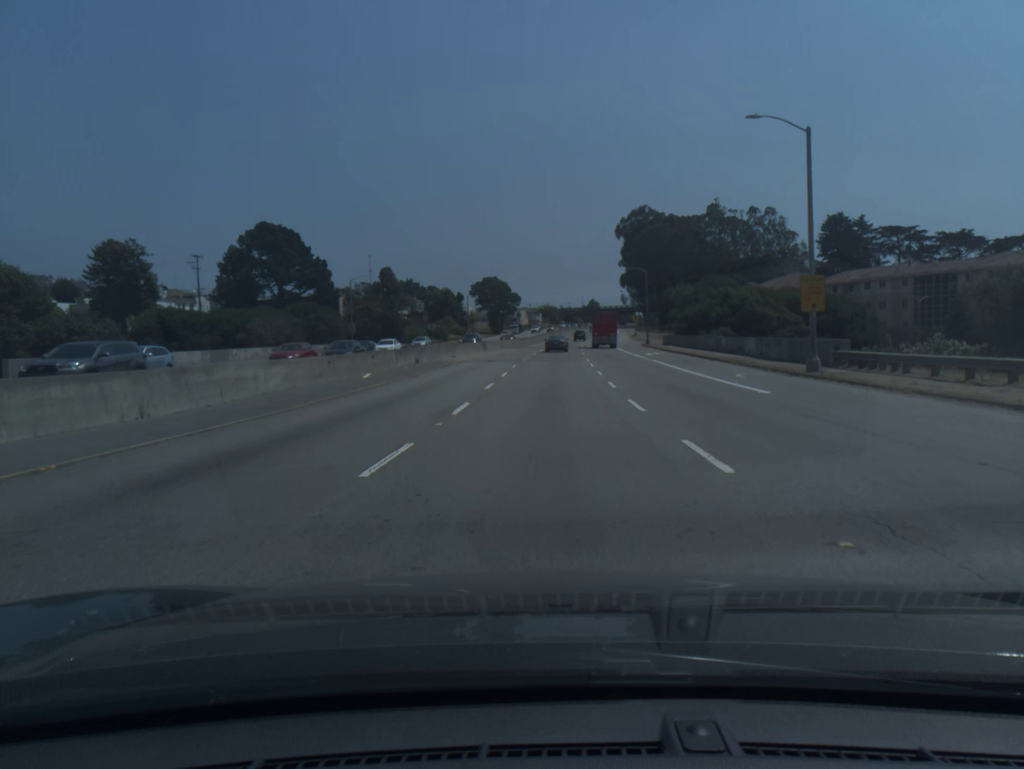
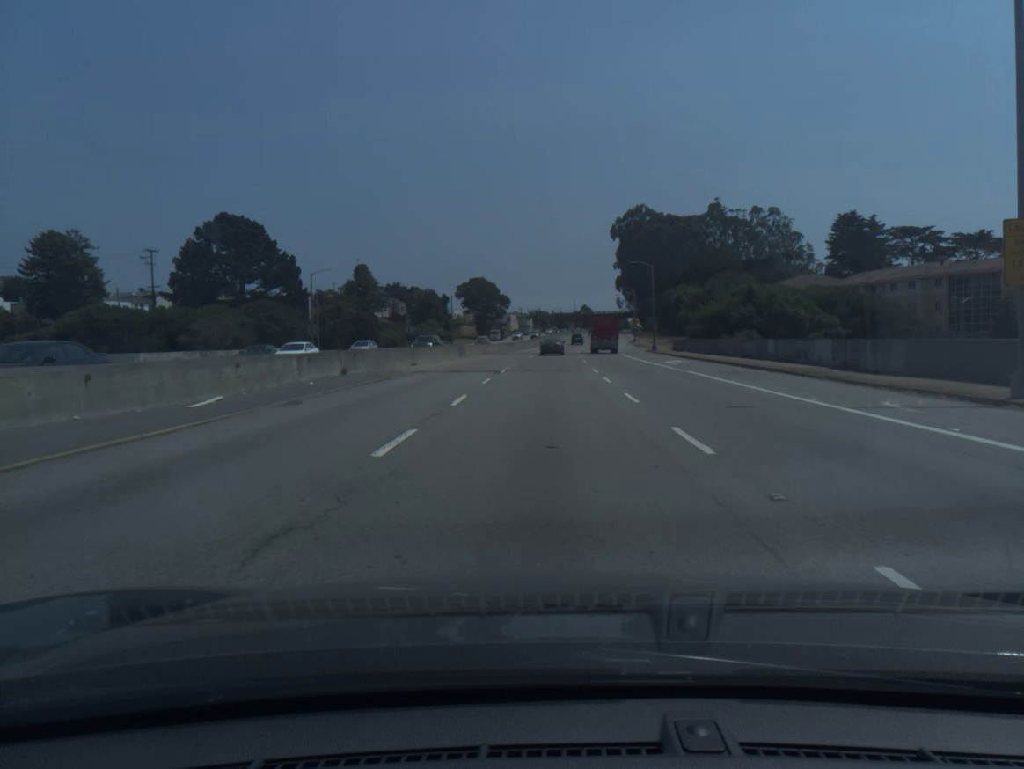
(+0.1, +13.8) m; +1°
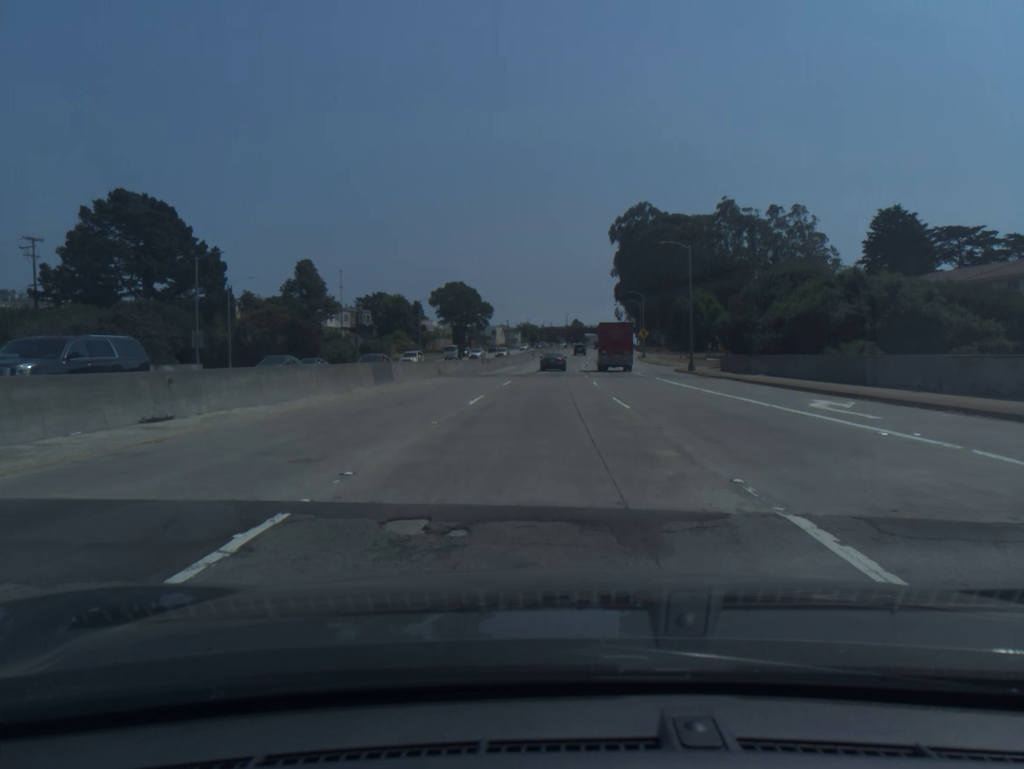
(+0.2, +27.2) m; +1°
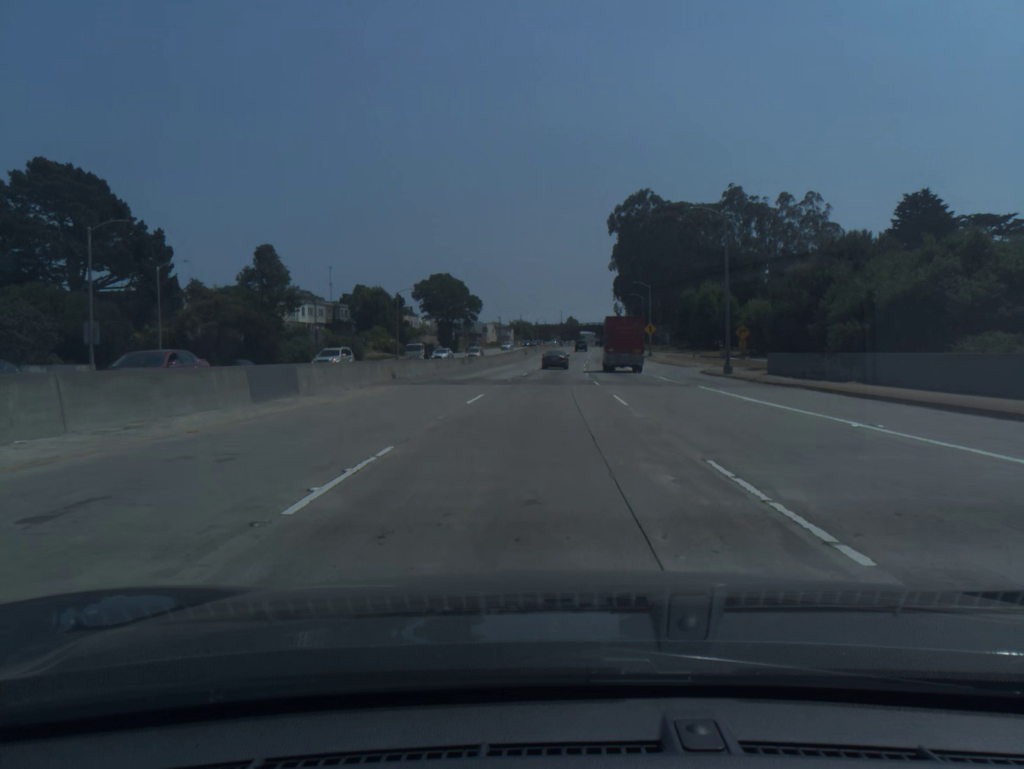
(0.0, +13.4) m; 0°
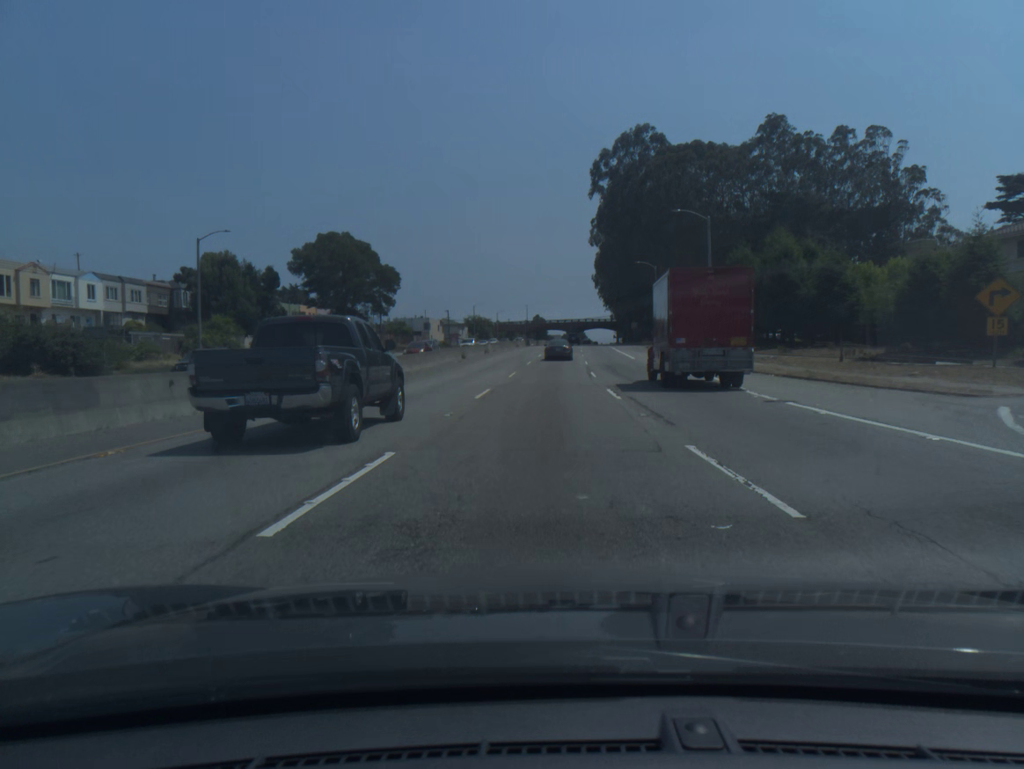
(+1.0, +52.6) m; +3°
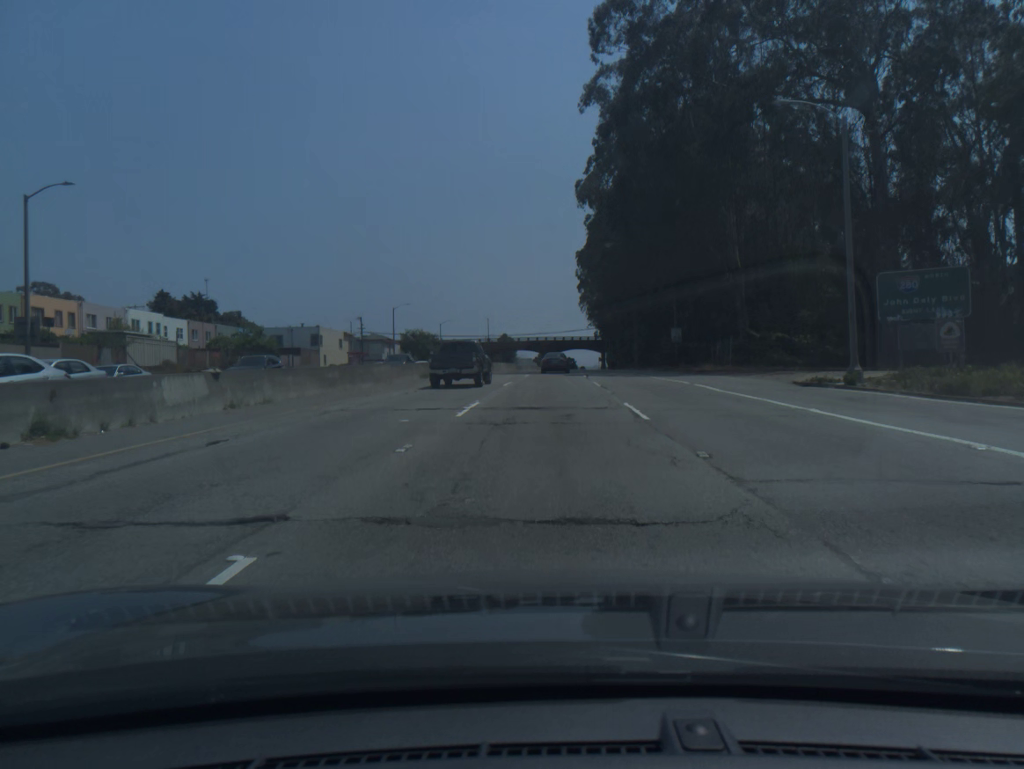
(+1.2, +63.9) m; +2°
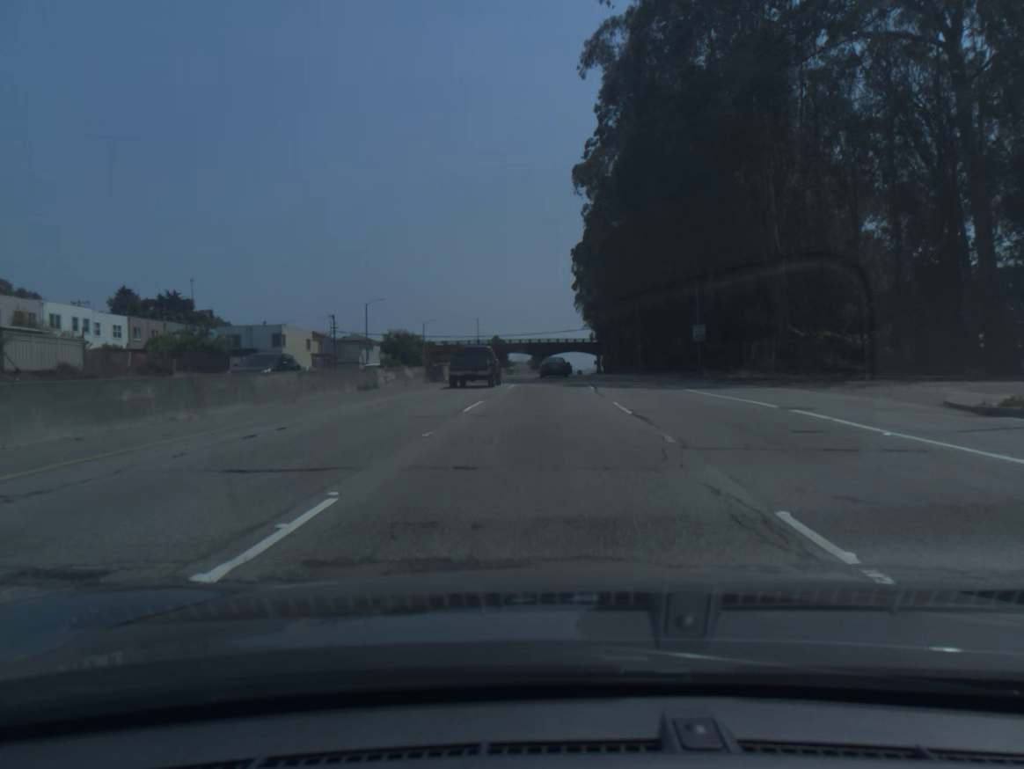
(0.0, +12.7) m; 0°
